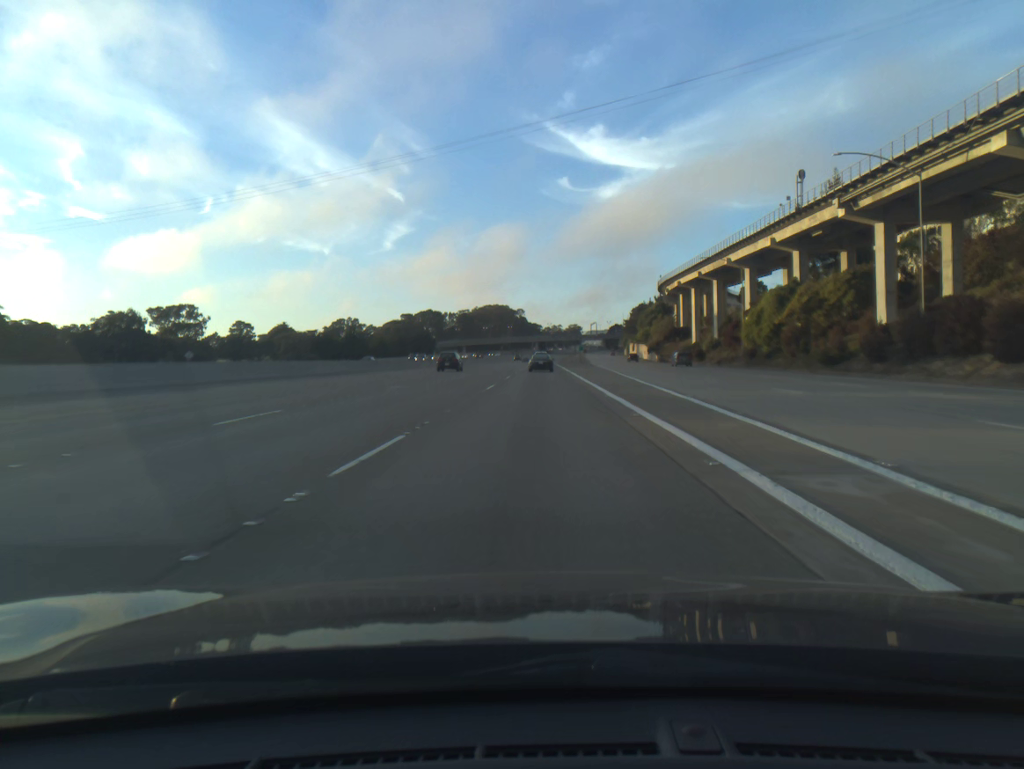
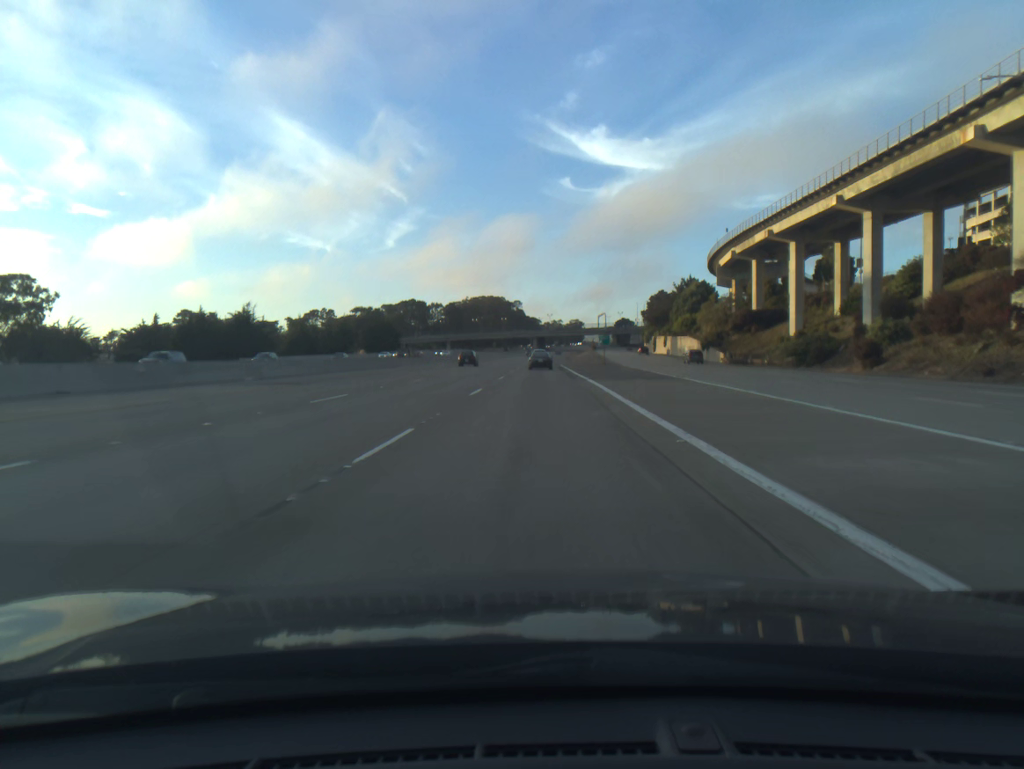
(+0.1, +63.4) m; 0°
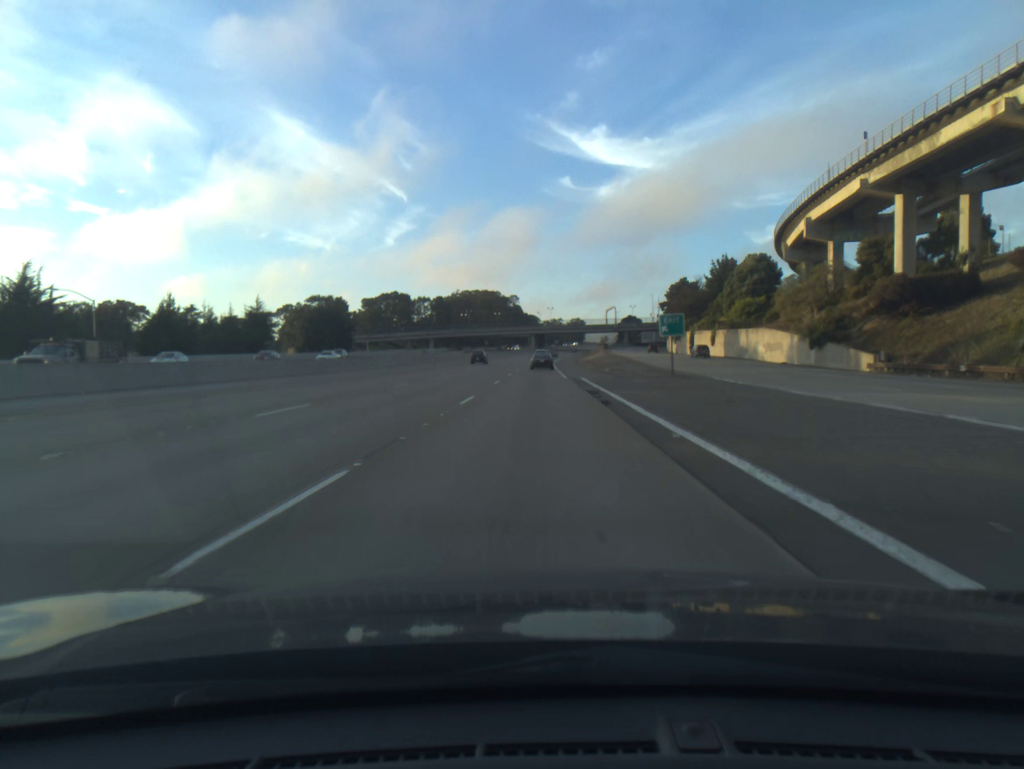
(0.0, +47.8) m; 0°
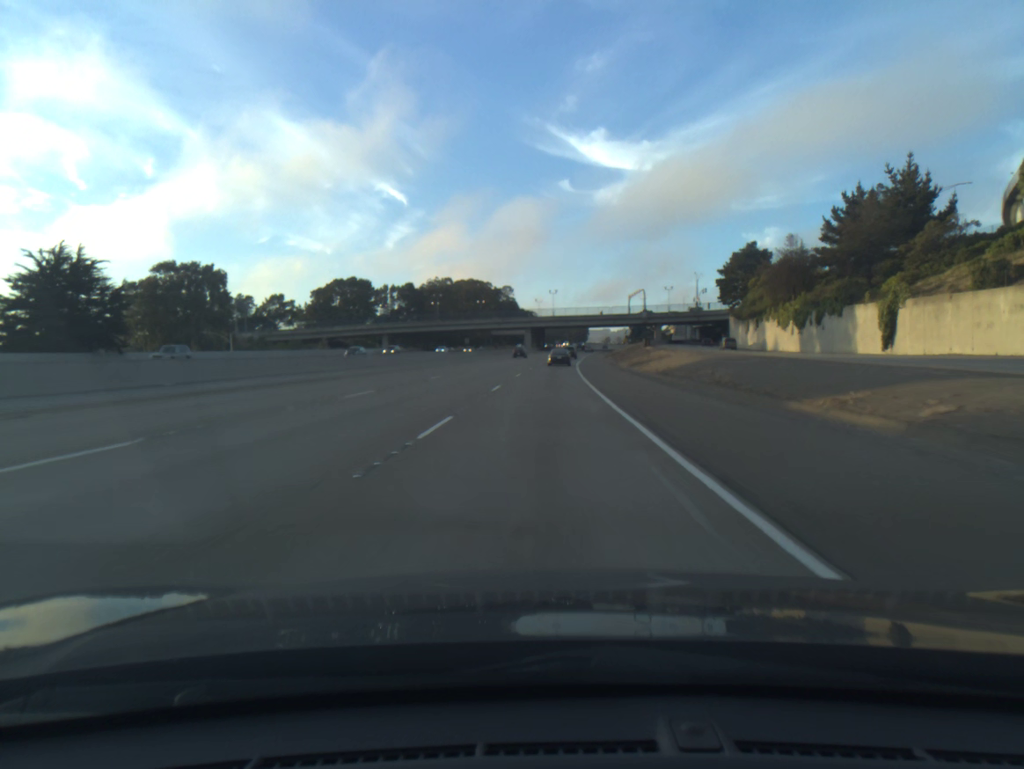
(-0.1, +80.9) m; 0°
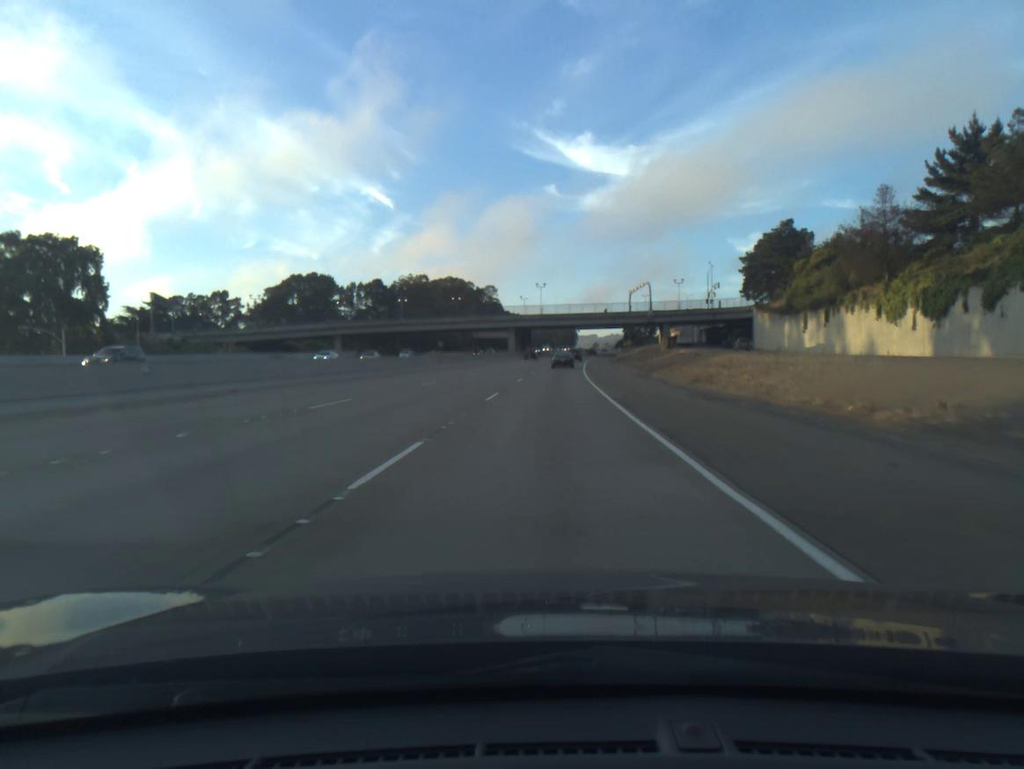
(+0.2, +32.8) m; +1°
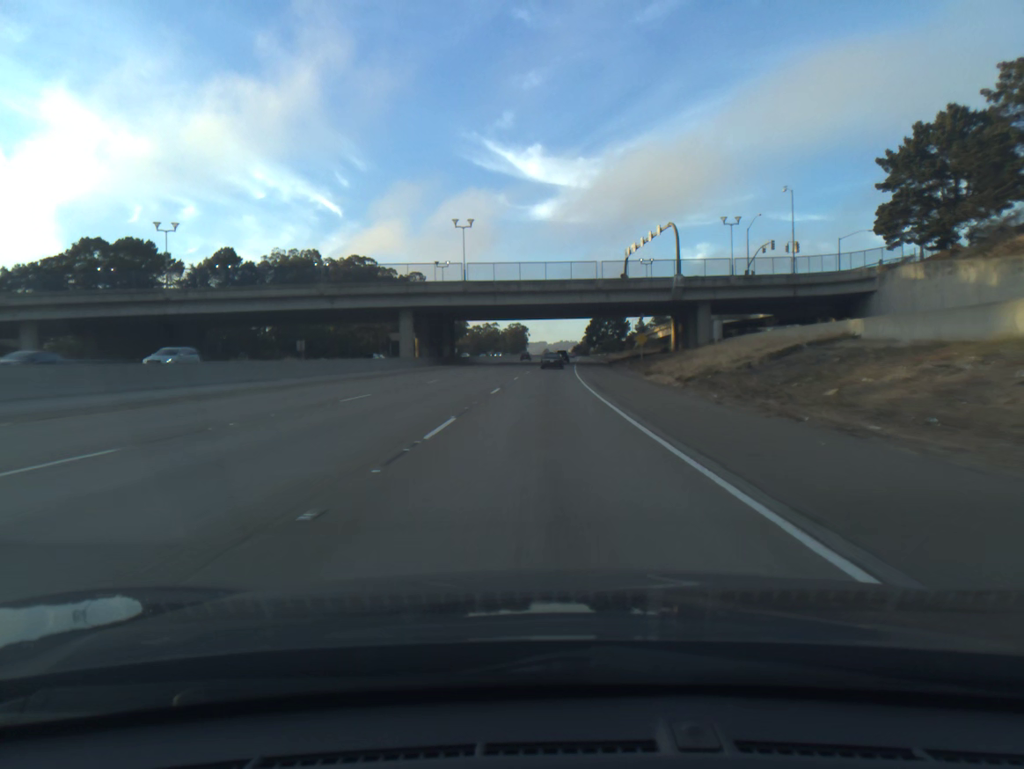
(+2.6, +82.5) m; +4°
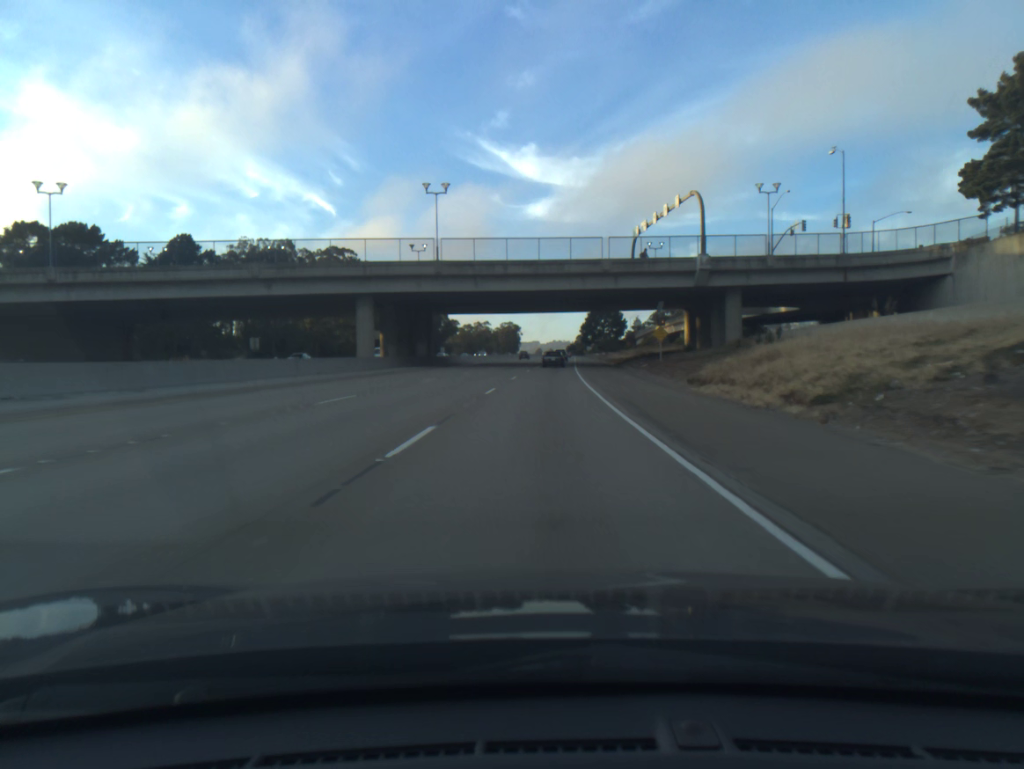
(+0.1, +16.6) m; 0°
